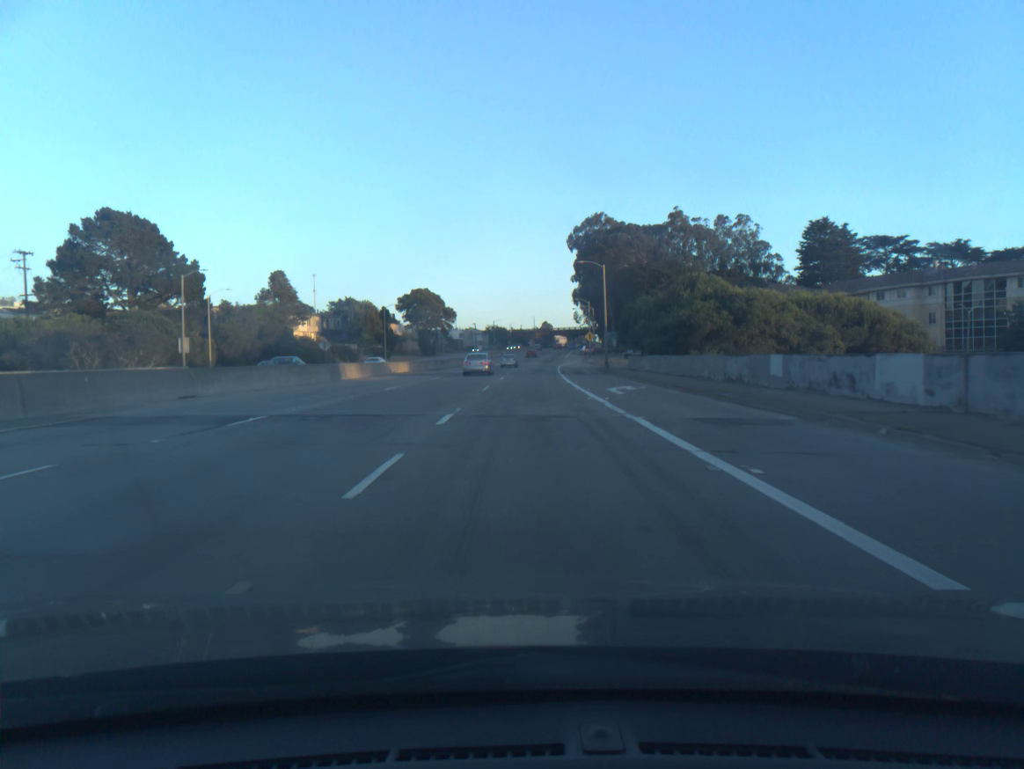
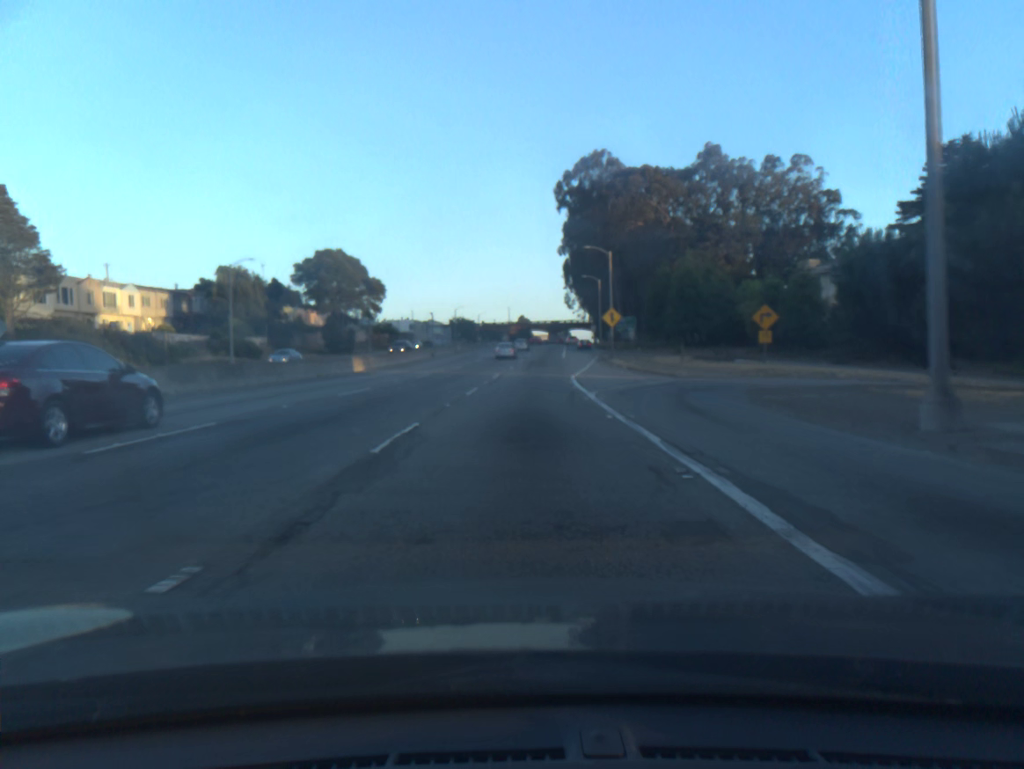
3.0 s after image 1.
(+1.1, +57.7) m; +2°
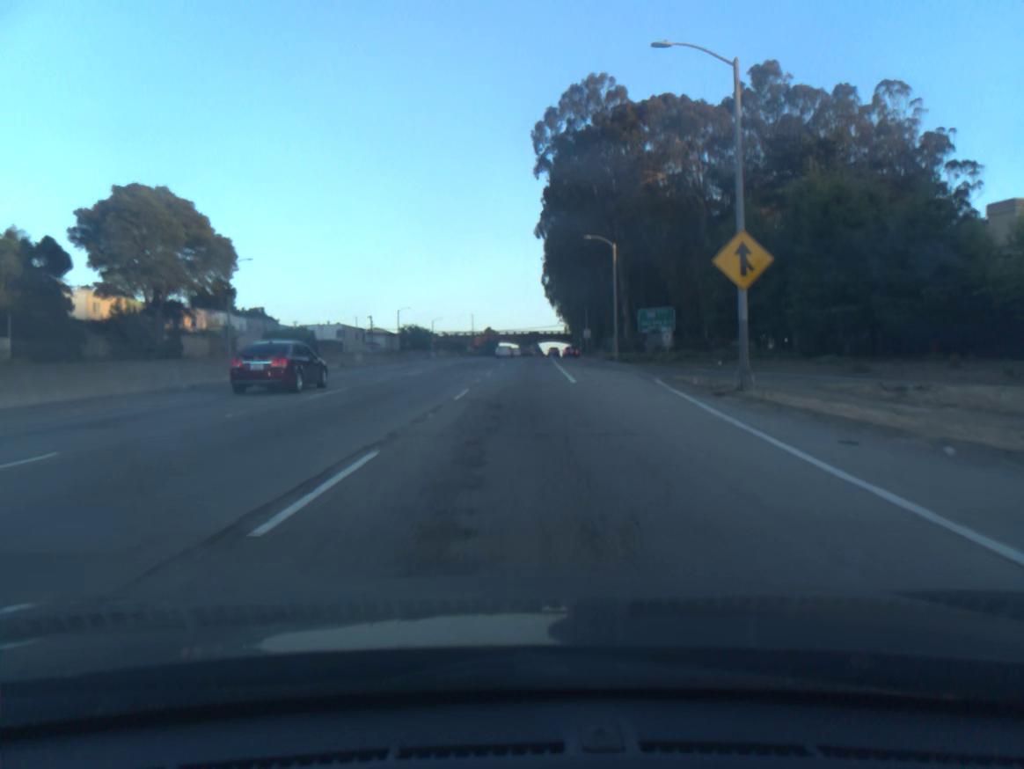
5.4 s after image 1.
(+0.9, +47.1) m; +2°
